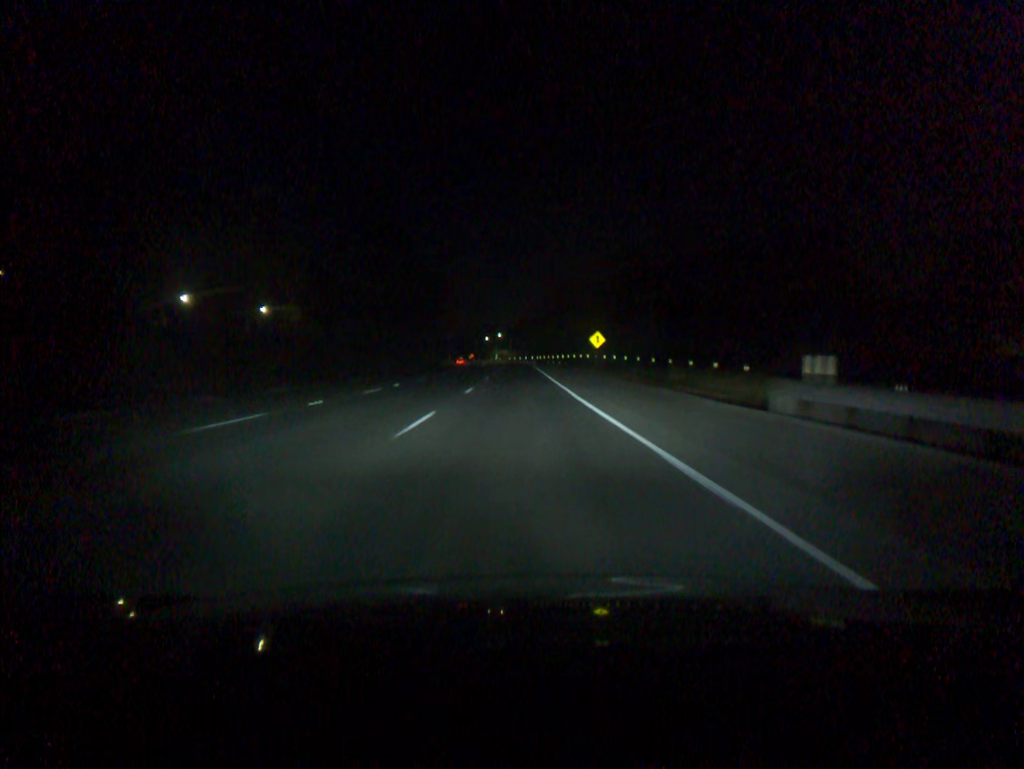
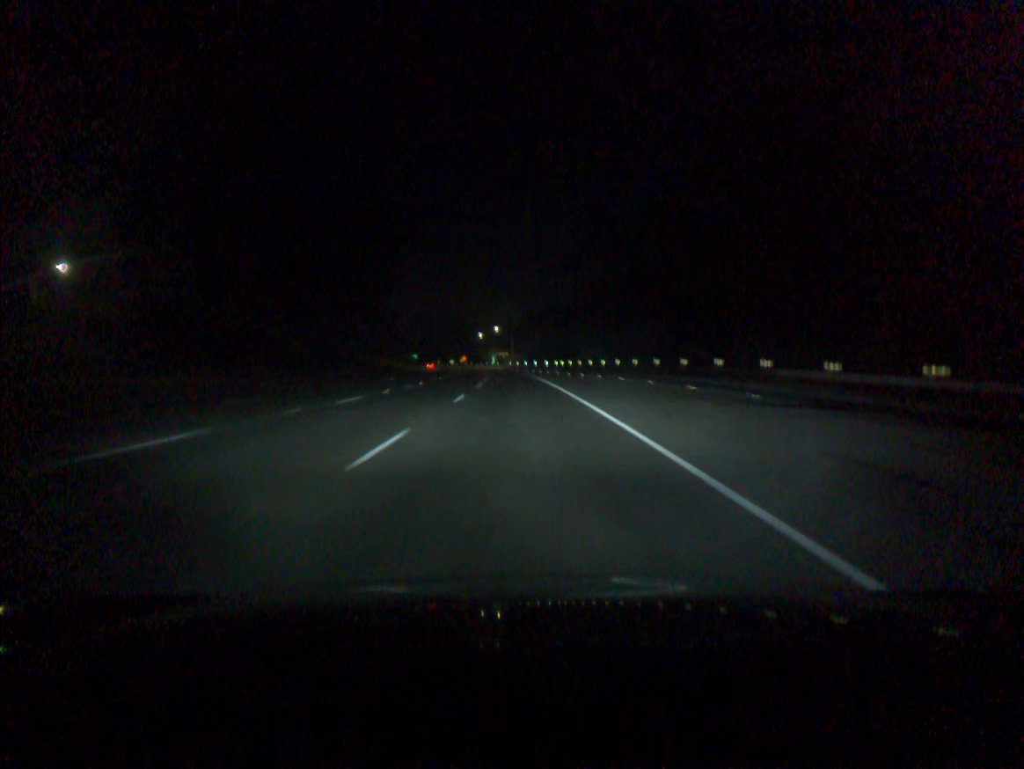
(0.0, +91.4) m; 0°
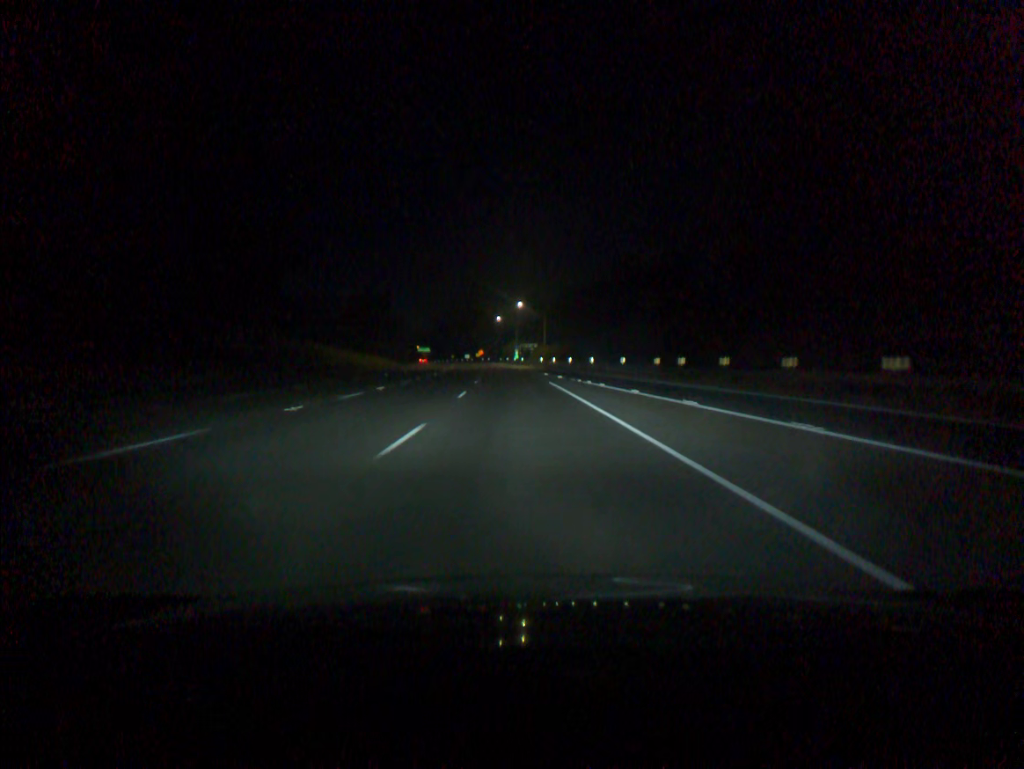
(-1.2, +73.3) m; -2°
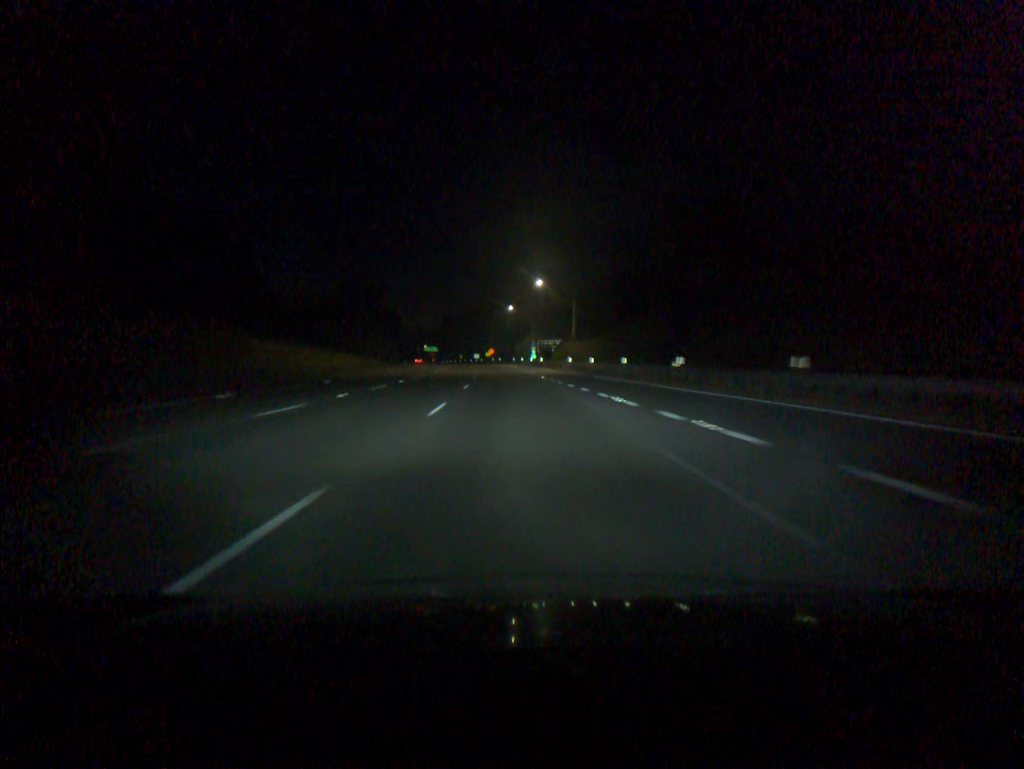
(-0.4, +36.7) m; -1°
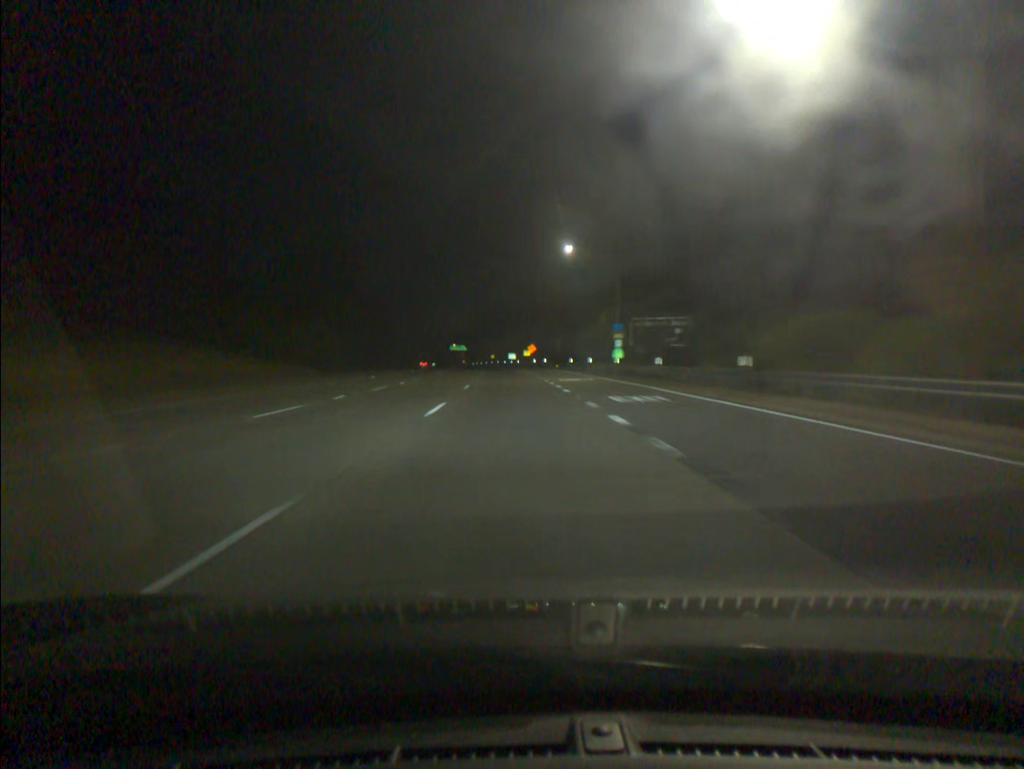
(-1.9, +73.4) m; -3°
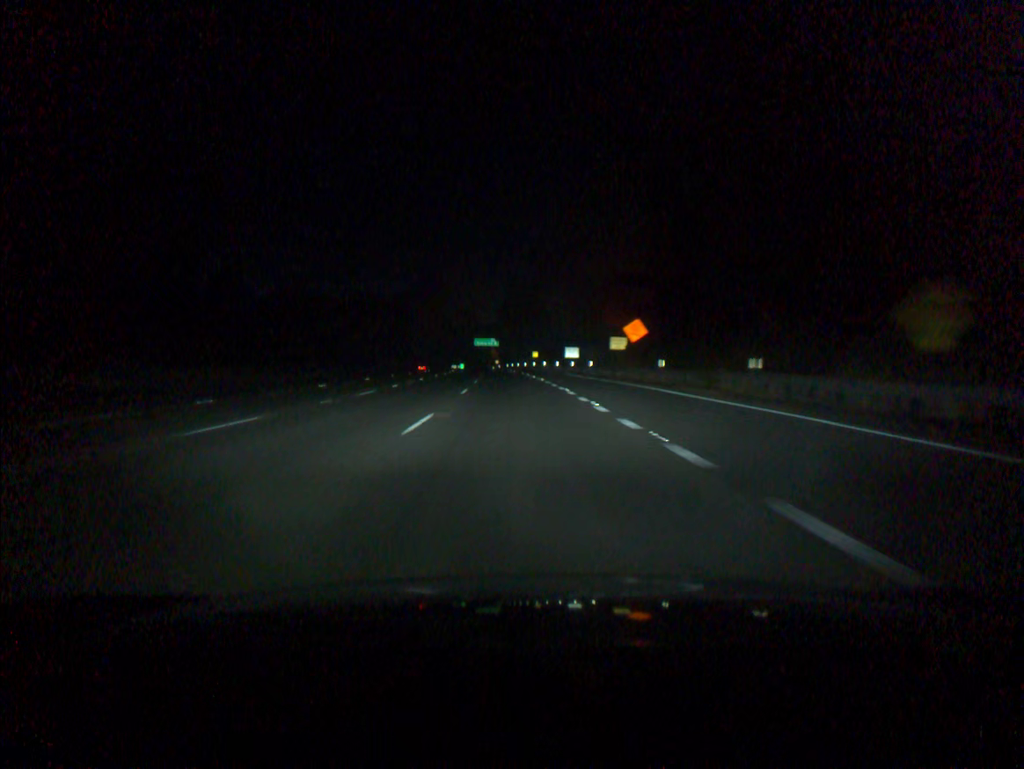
(-2.7, +91.7) m; -3°
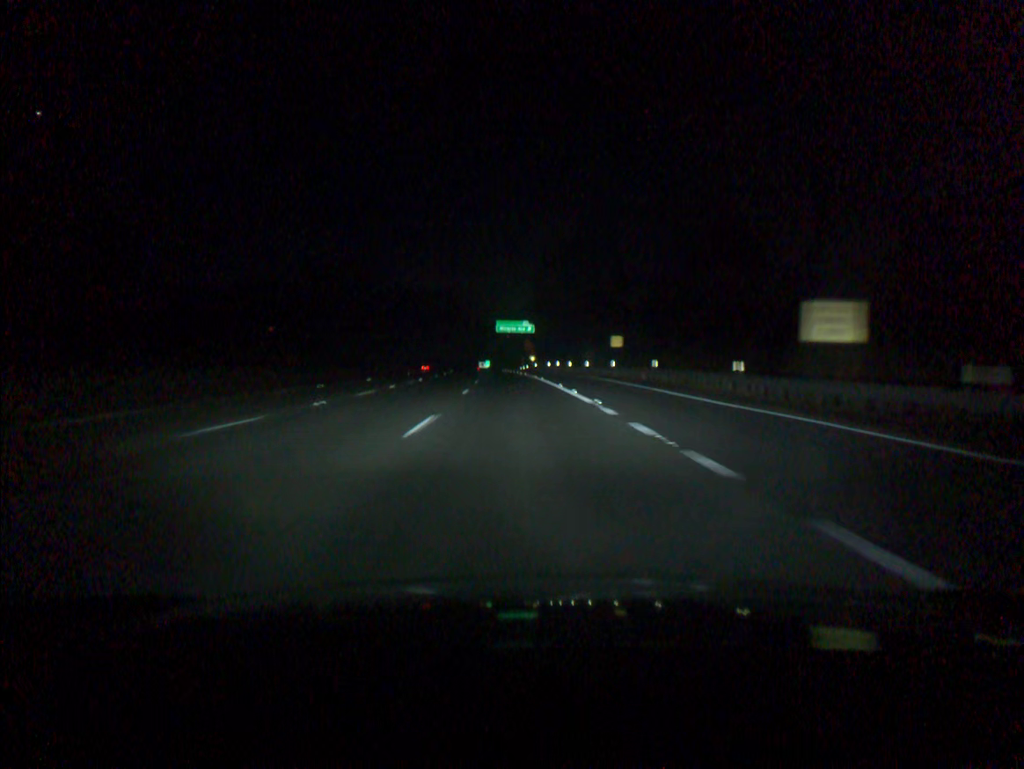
(-1.8, +73.4) m; -3°
